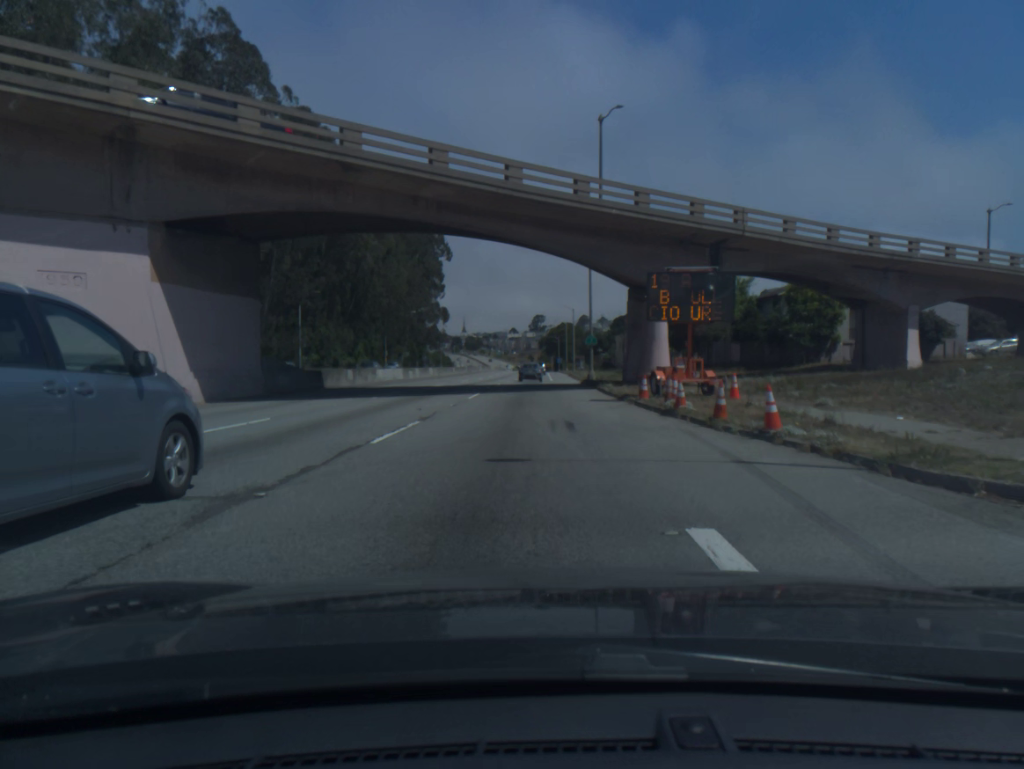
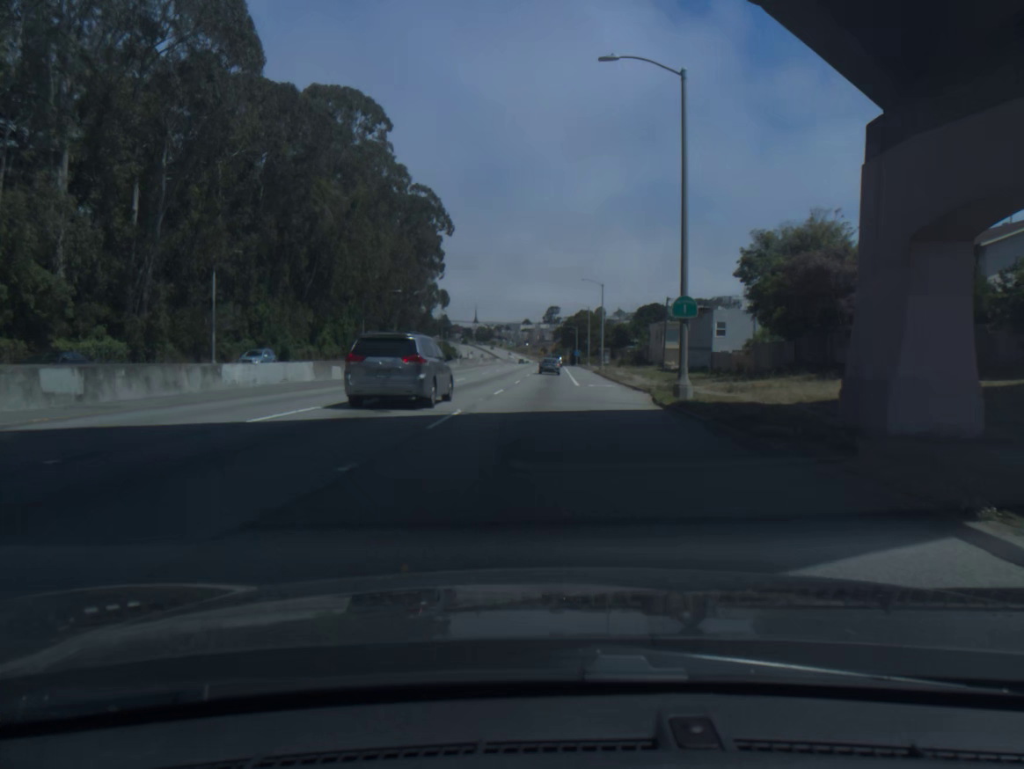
(-0.1, +28.2) m; -1°
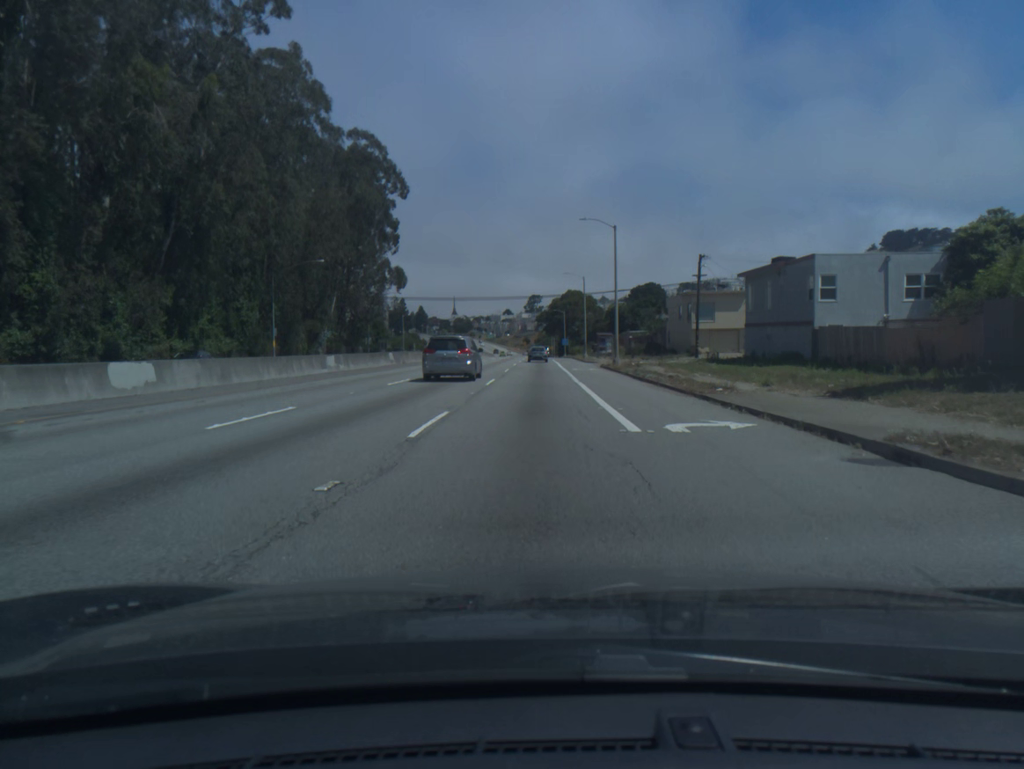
(+0.3, +30.7) m; +2°
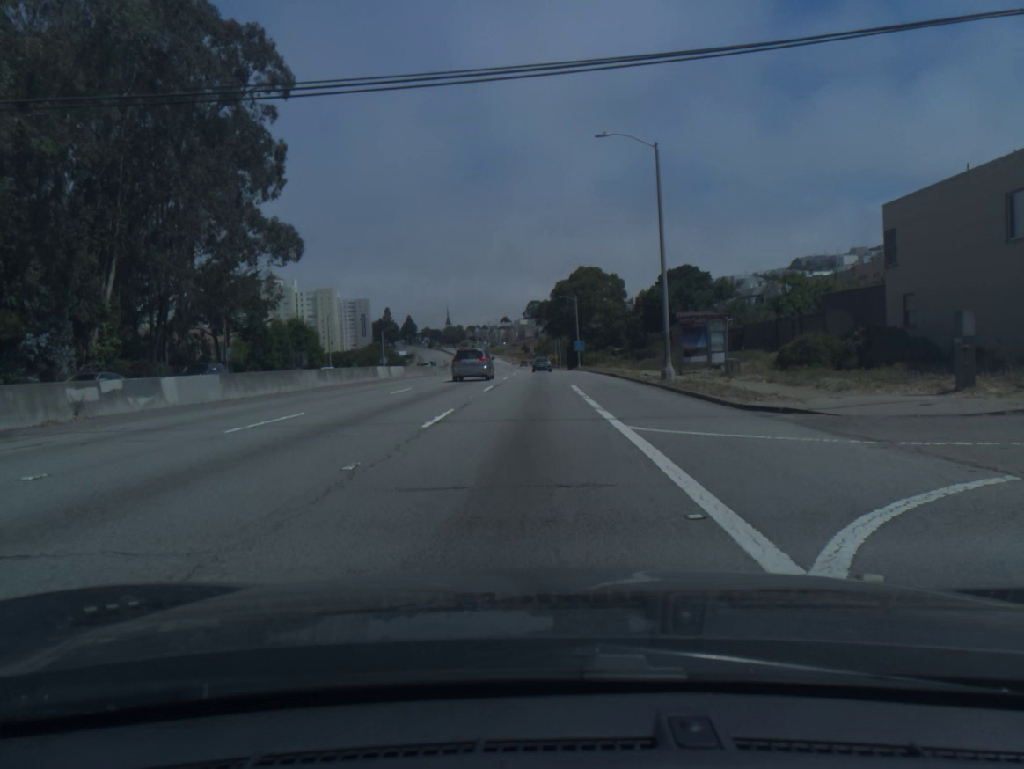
(0.0, +57.6) m; 0°
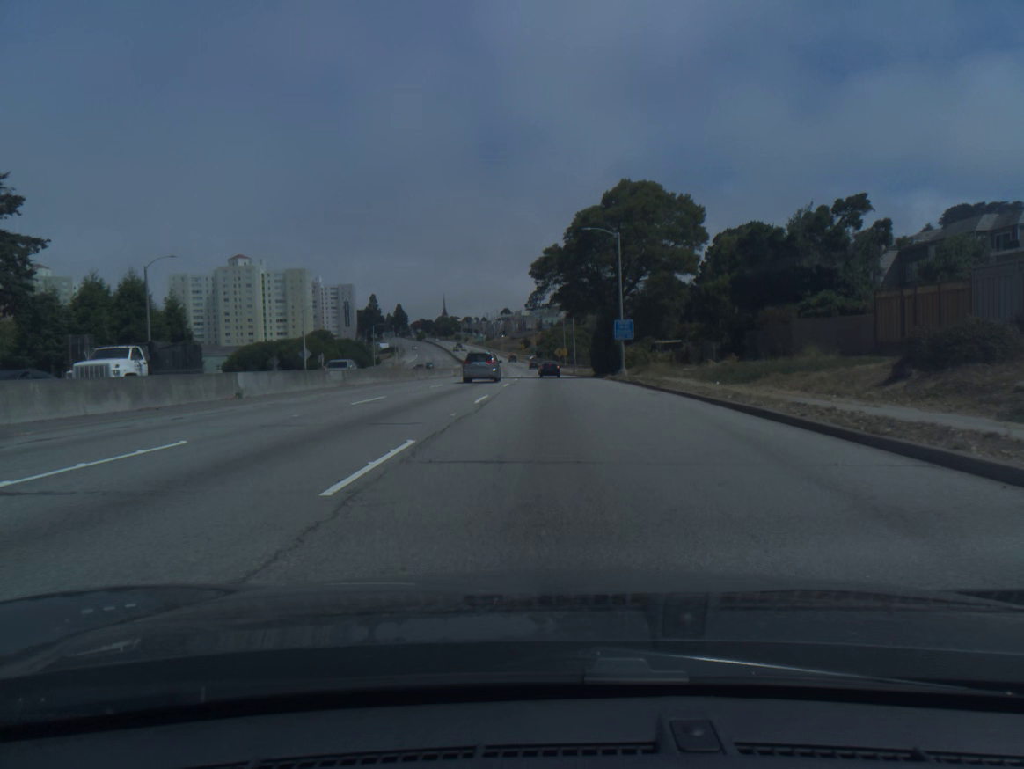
(-0.2, +50.9) m; 0°
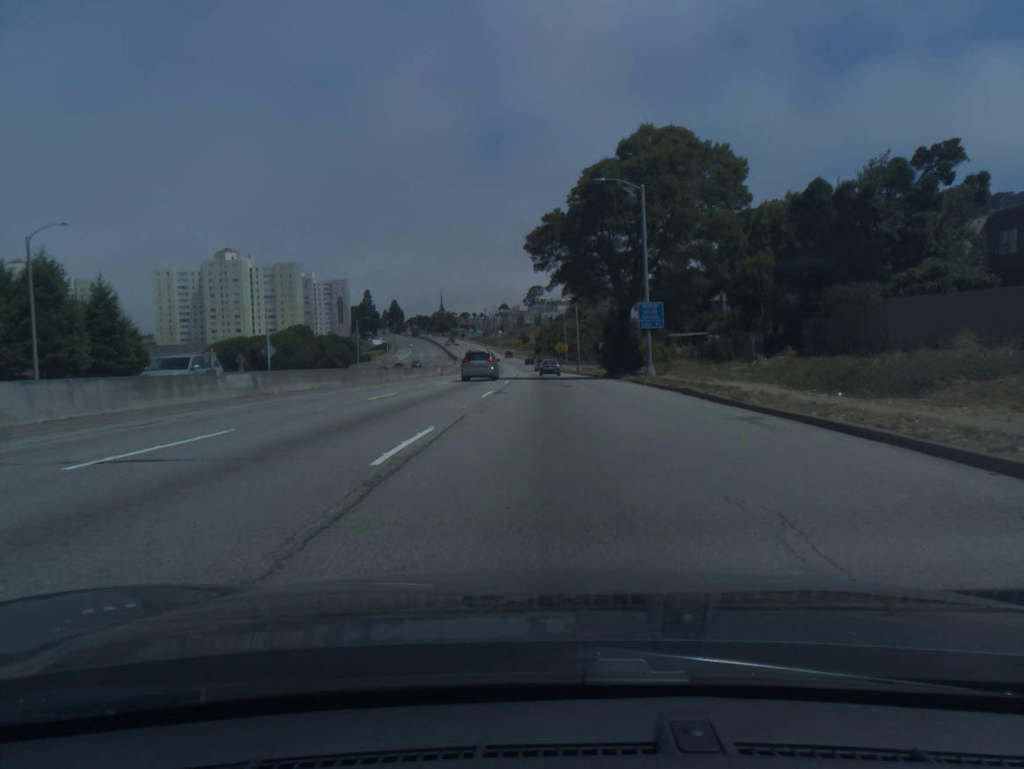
(0.0, +12.9) m; 0°
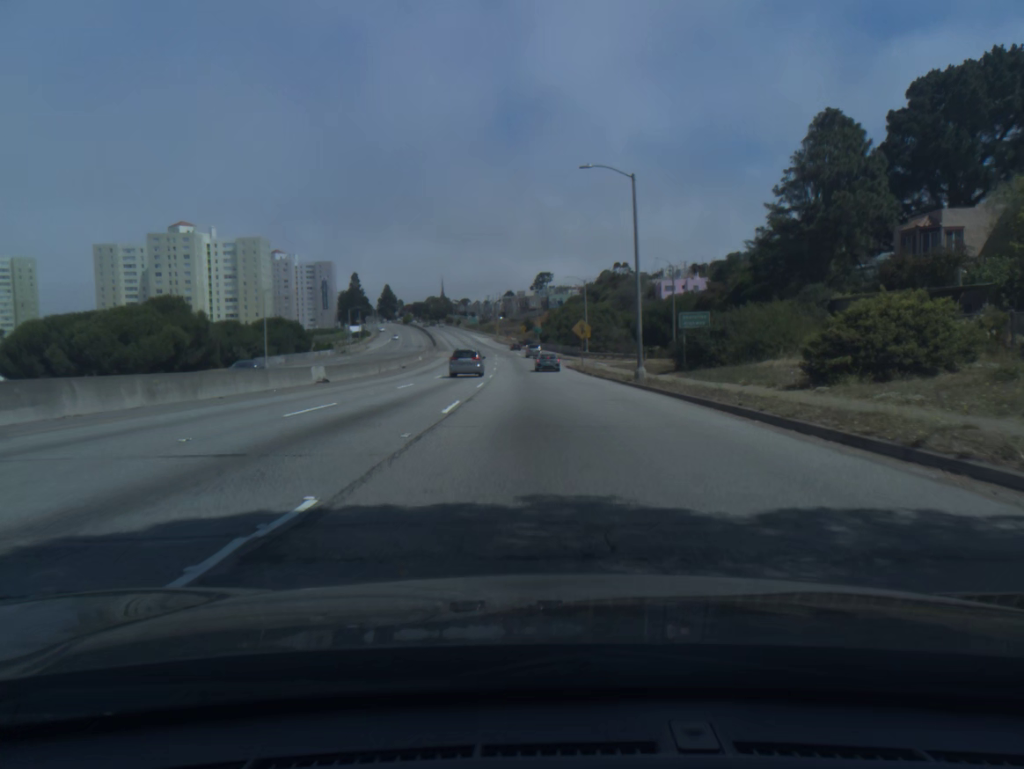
(0.0, +50.7) m; -1°
